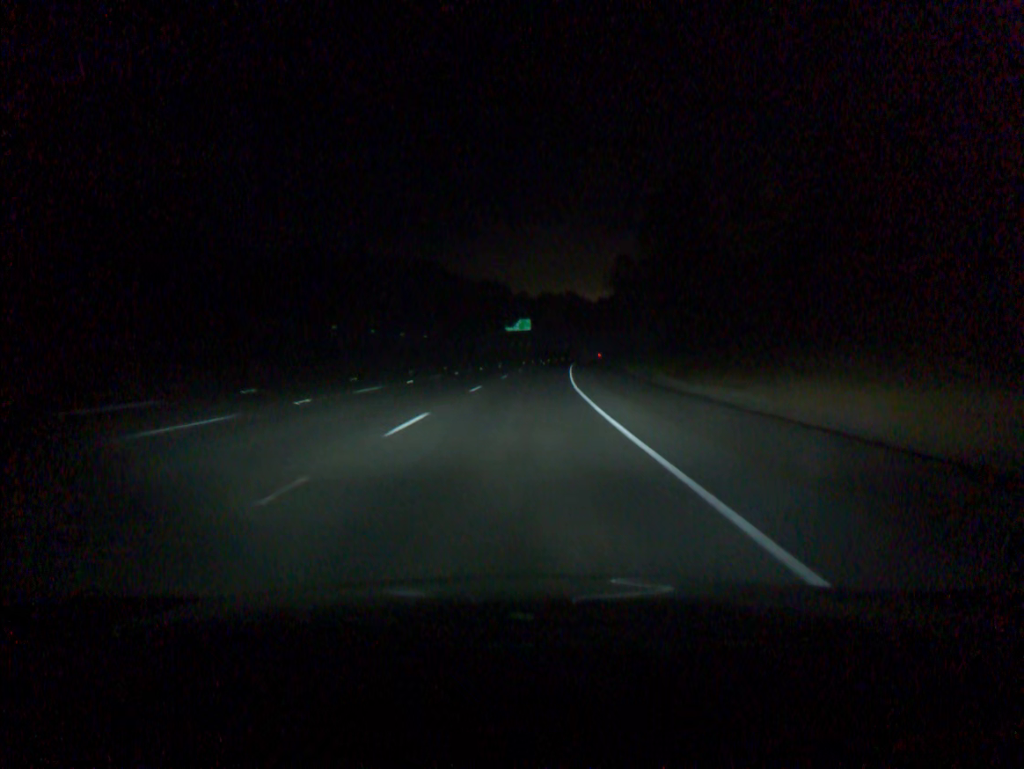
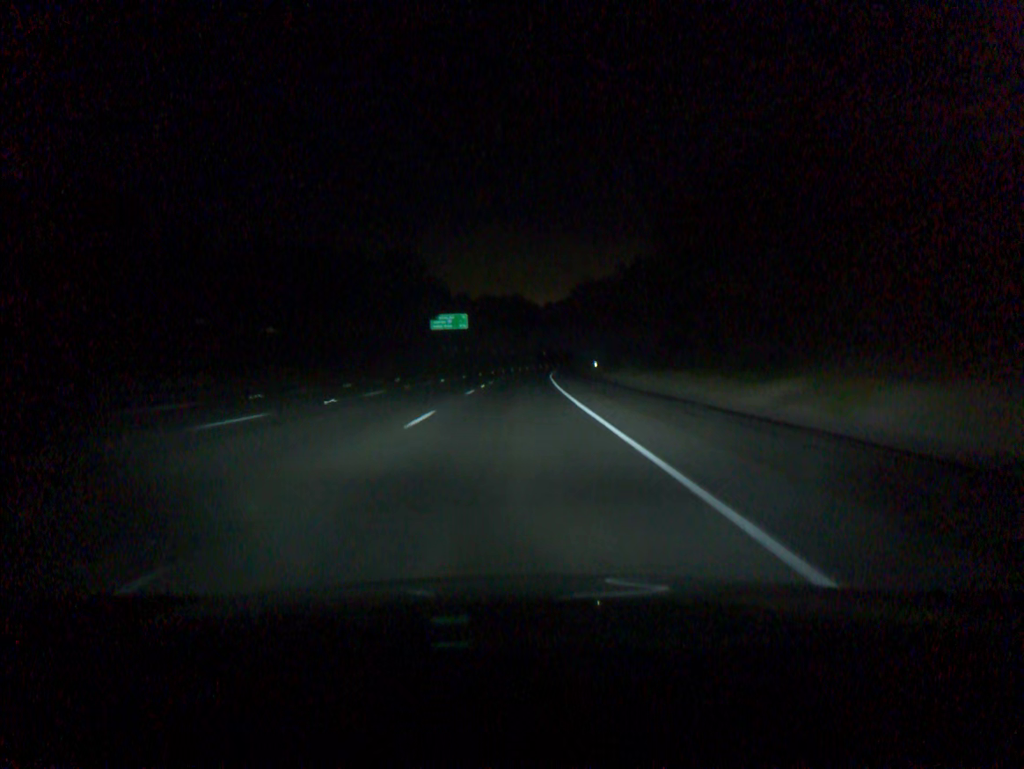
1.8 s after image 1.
(+2.0, +55.4) m; +4°
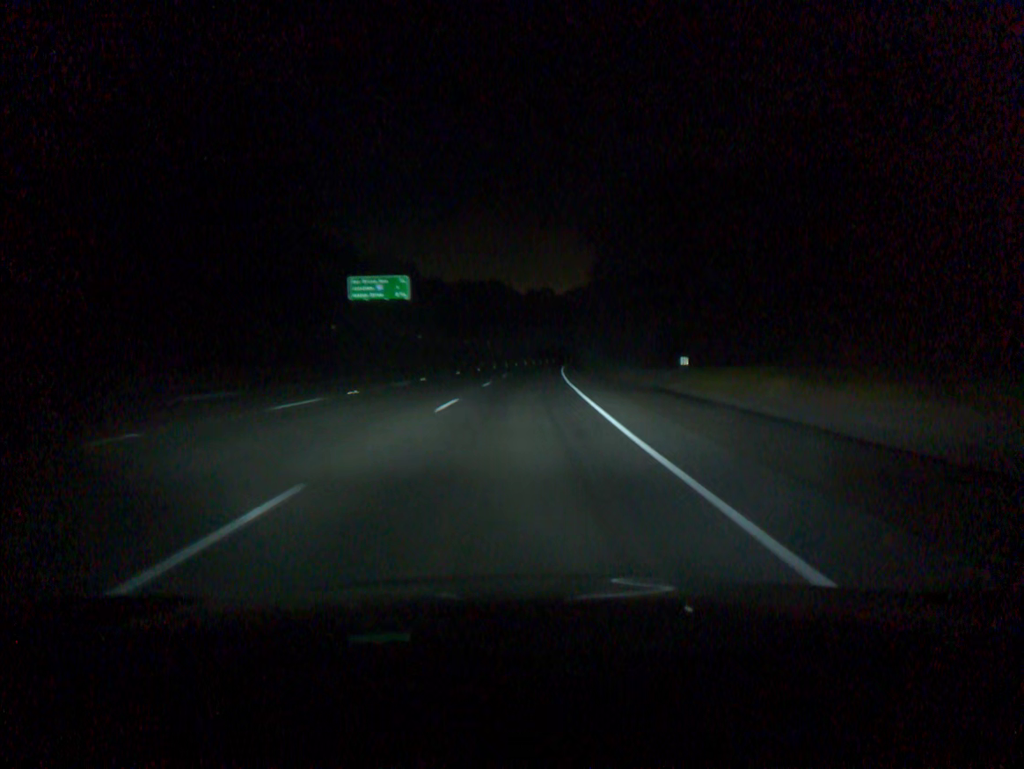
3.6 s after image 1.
(+0.7, +55.4) m; +2°
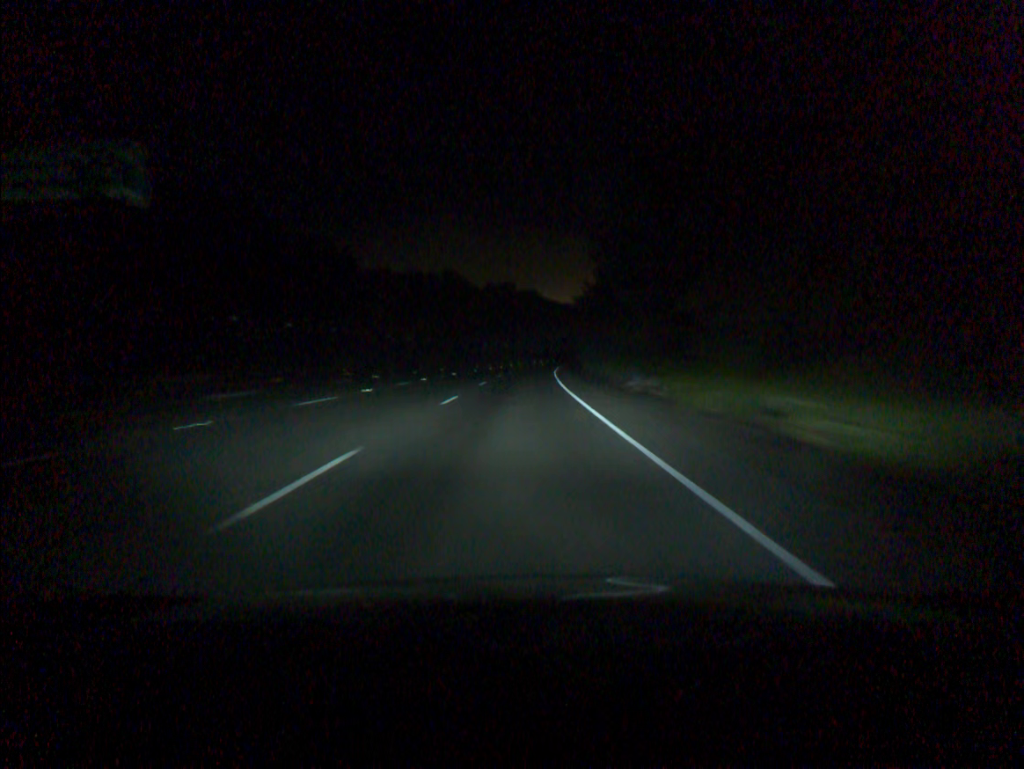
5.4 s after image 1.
(+1.4, +55.5) m; +3°
